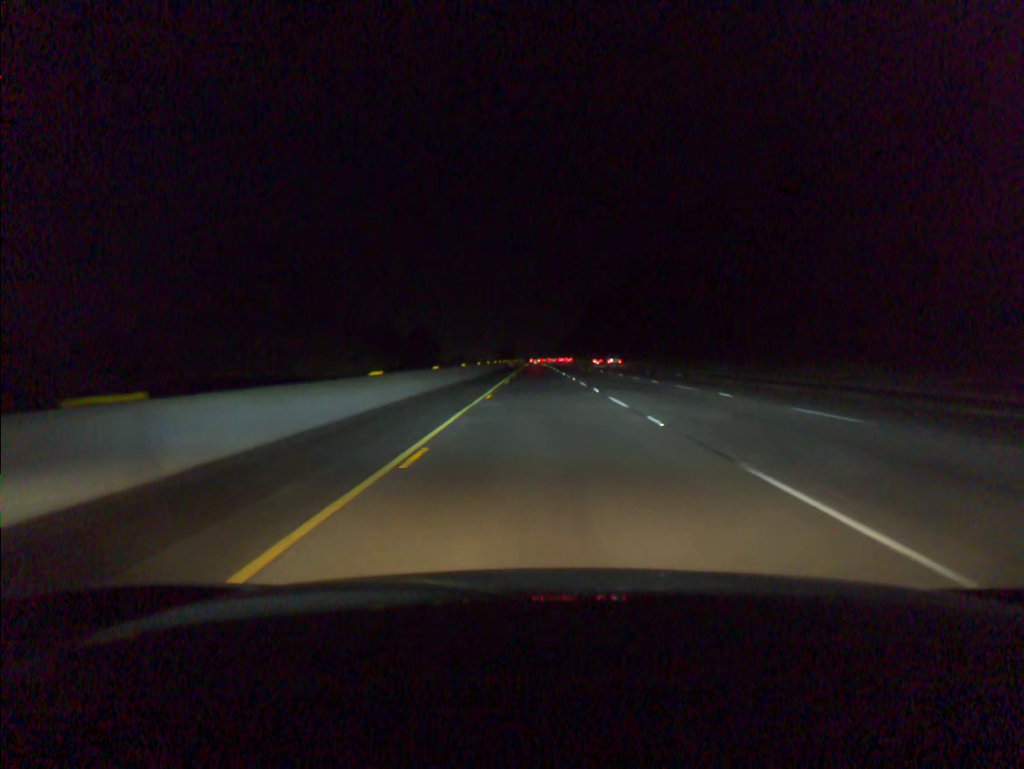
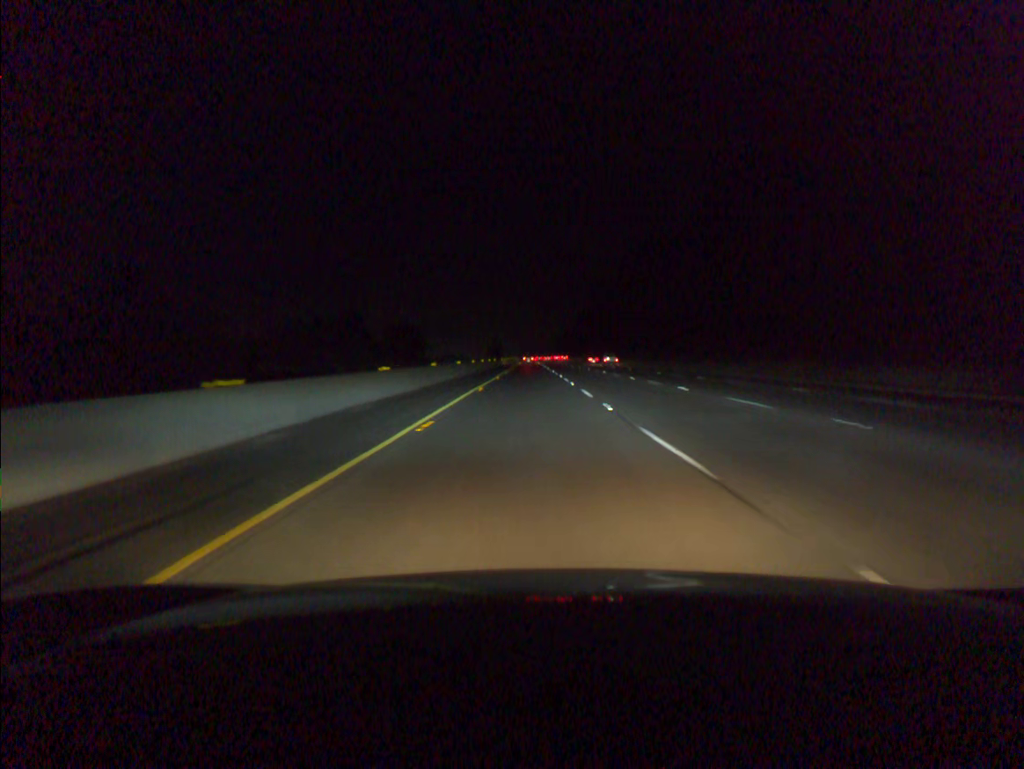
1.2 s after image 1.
(+0.1, +39.7) m; 0°
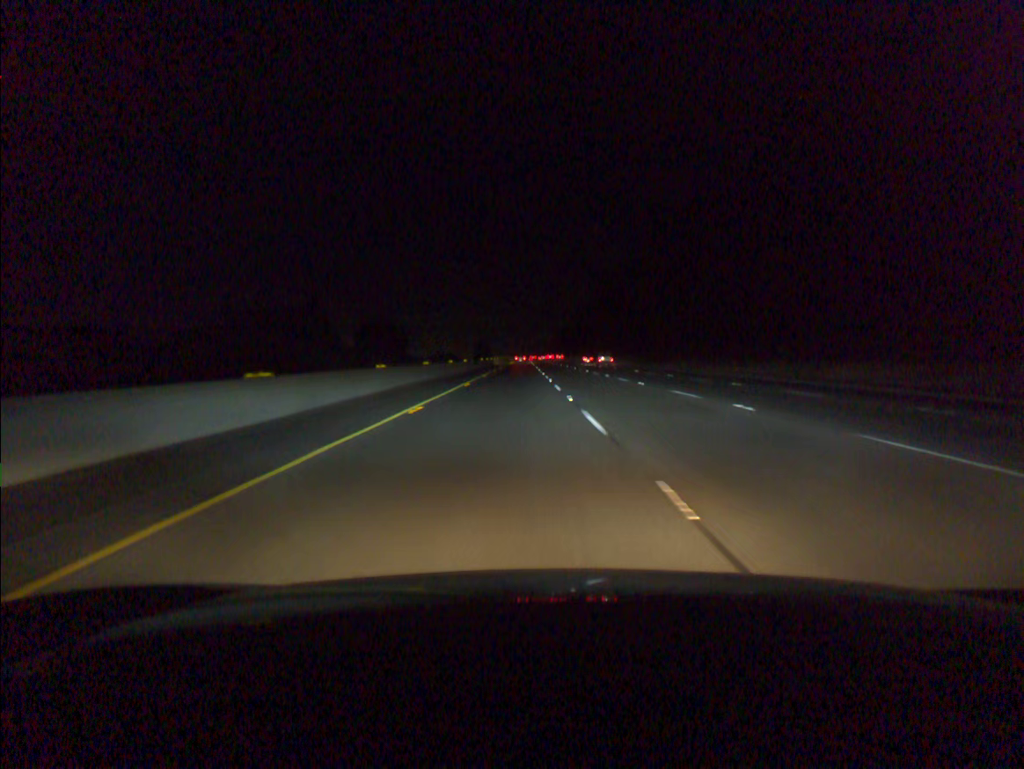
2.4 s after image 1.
(+0.1, +40.0) m; 0°
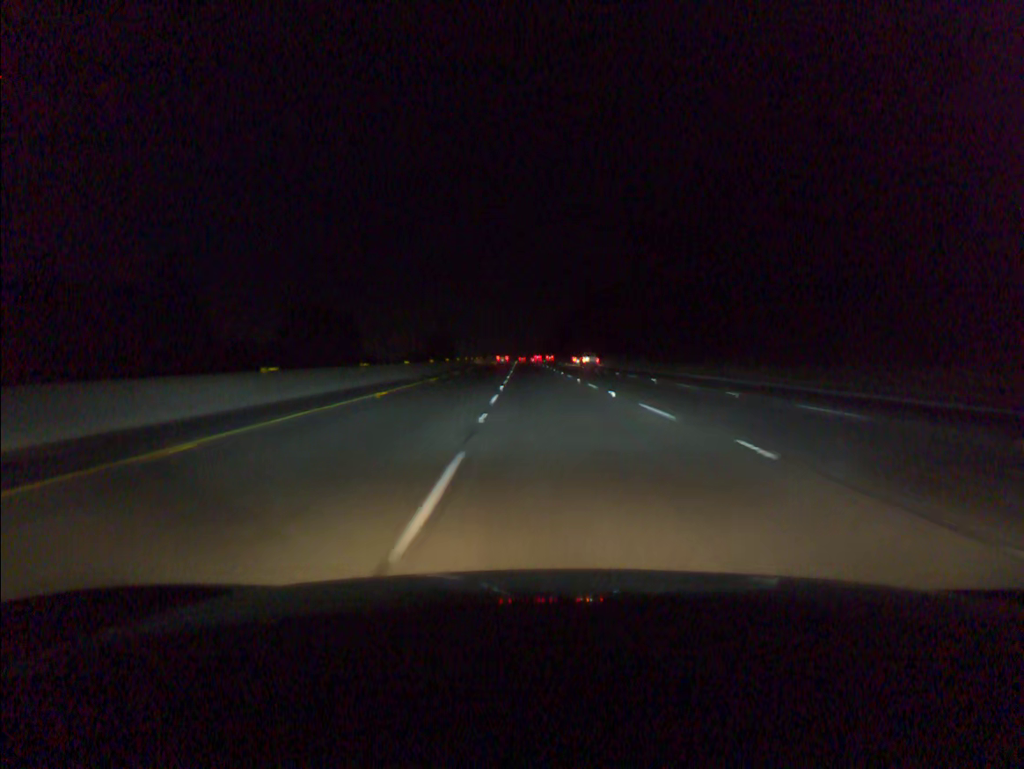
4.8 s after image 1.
(+0.4, +80.3) m; 0°
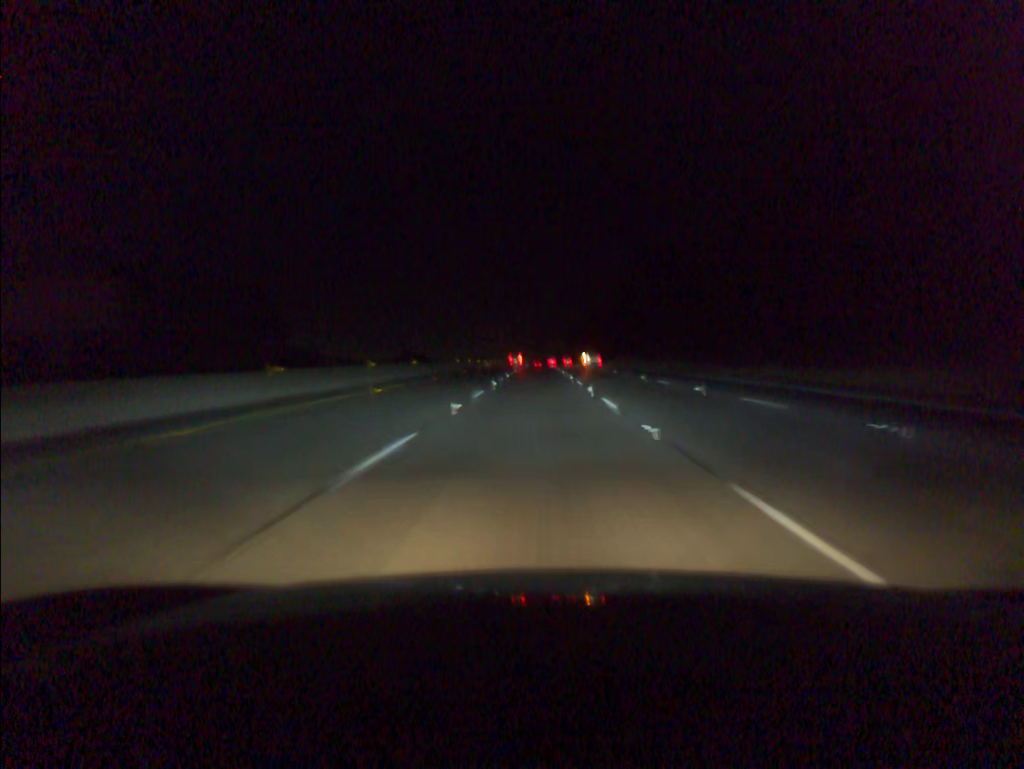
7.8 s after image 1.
(-1.5, +100.1) m; -1°
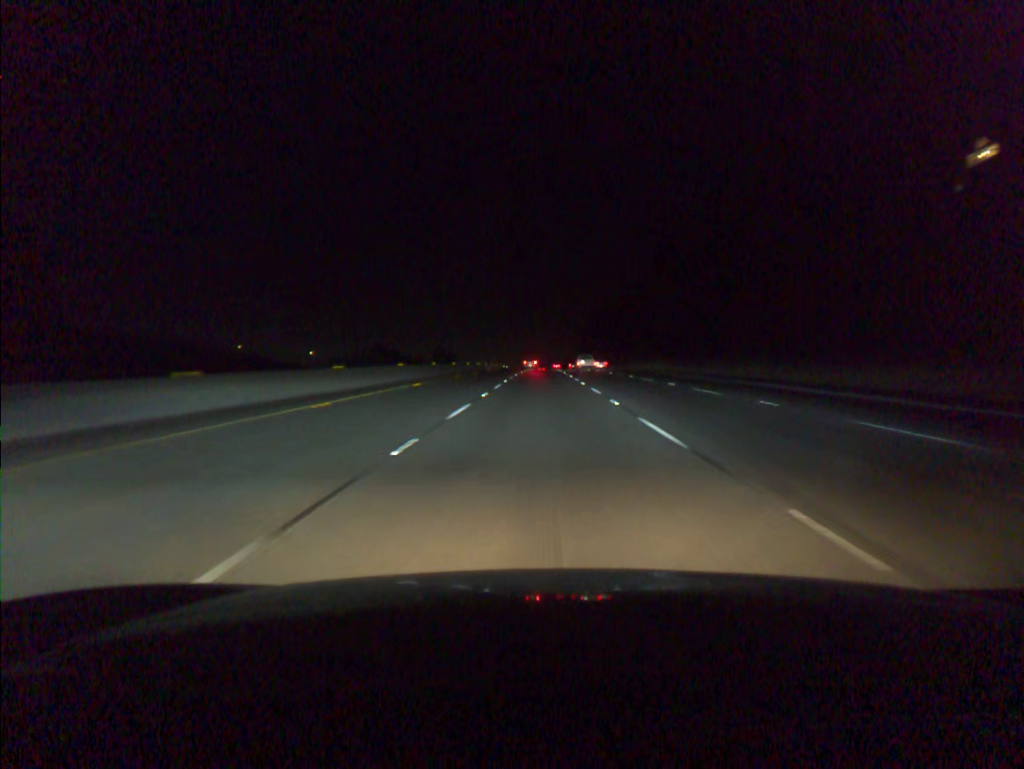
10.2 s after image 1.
(-0.3, +80.1) m; 0°
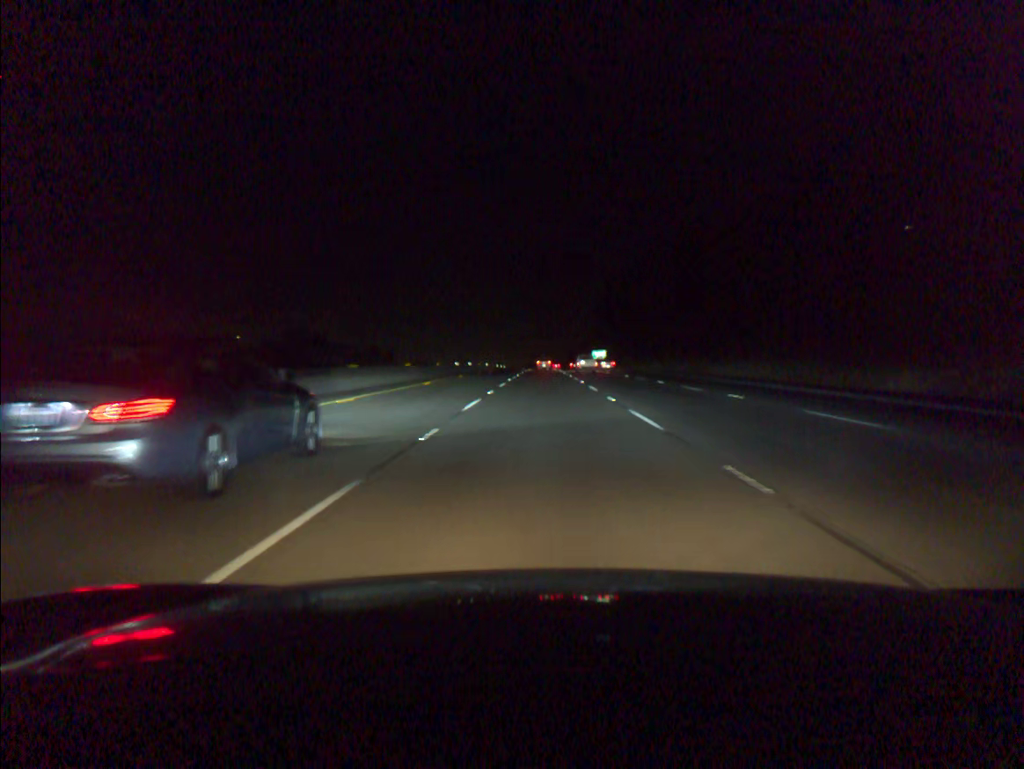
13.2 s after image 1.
(+0.1, +99.8) m; 0°
